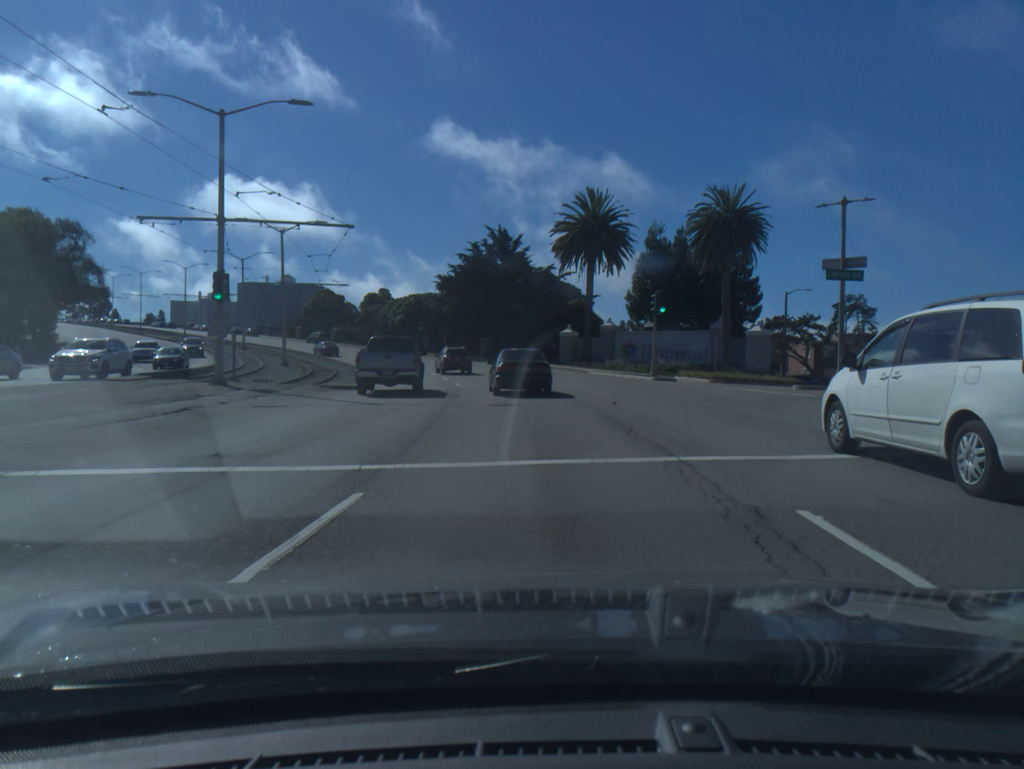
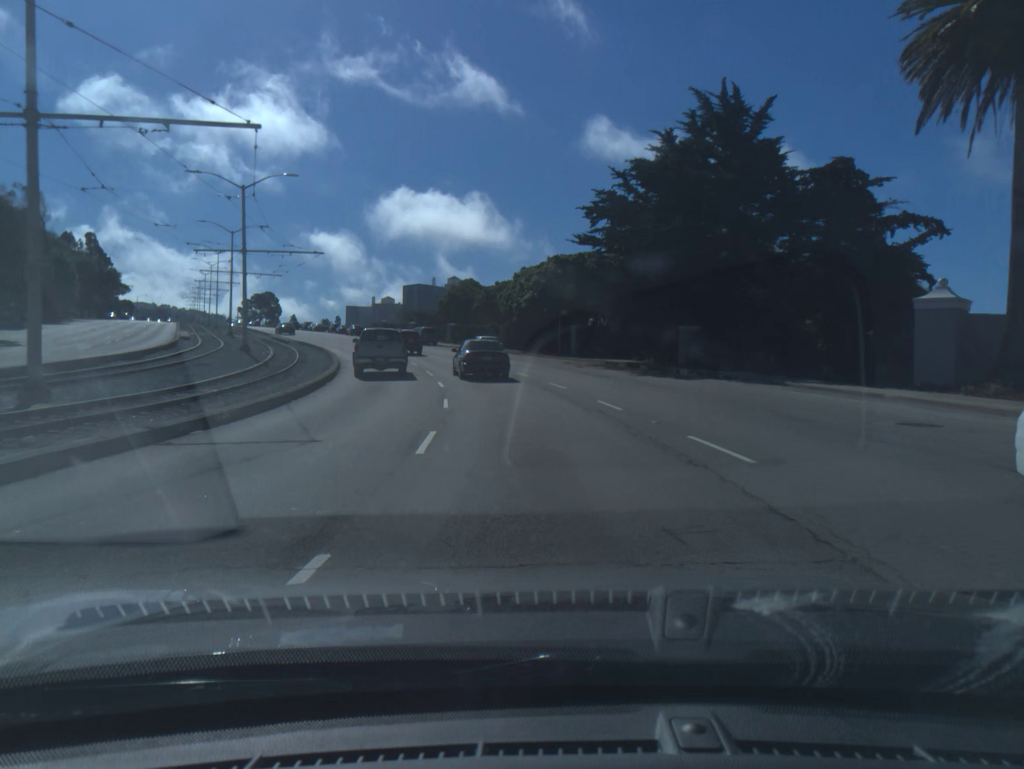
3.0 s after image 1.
(-4.2, +44.4) m; -13°
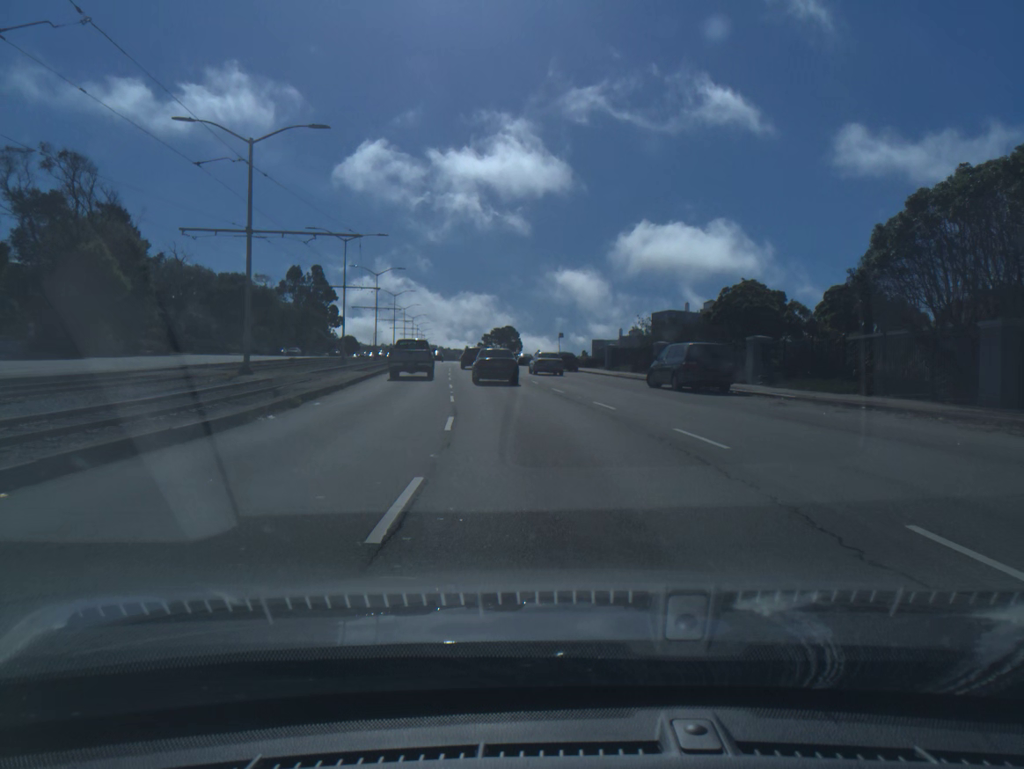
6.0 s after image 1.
(-7.5, +48.5) m; -18°
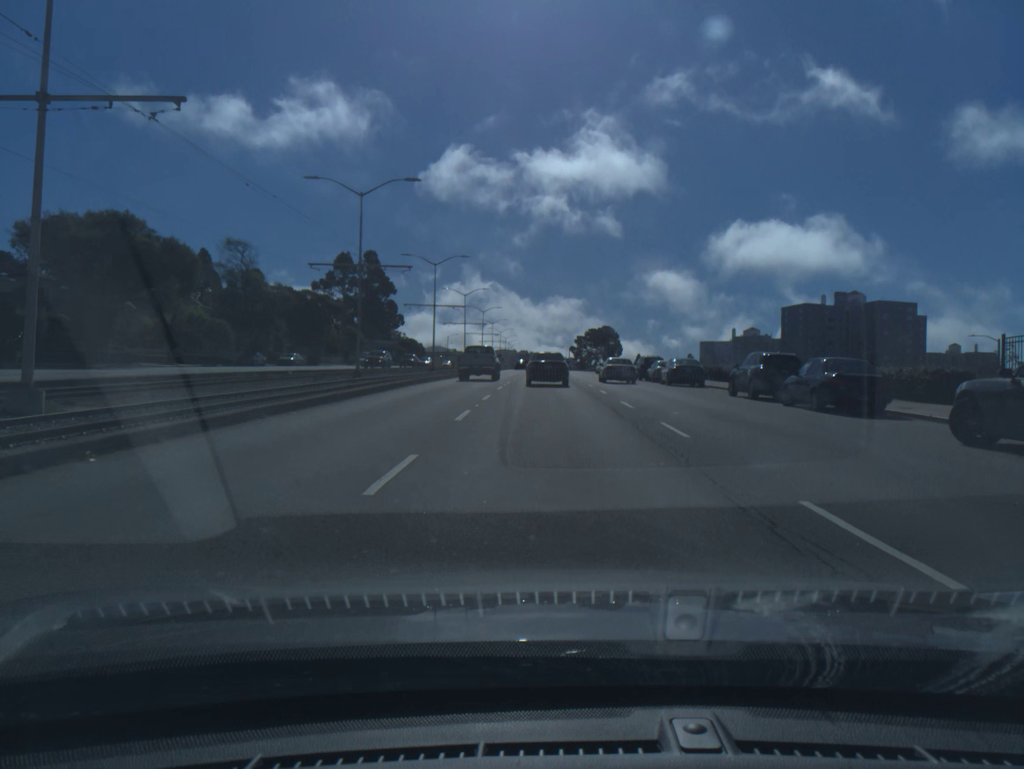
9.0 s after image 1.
(-4.1, +50.1) m; -6°
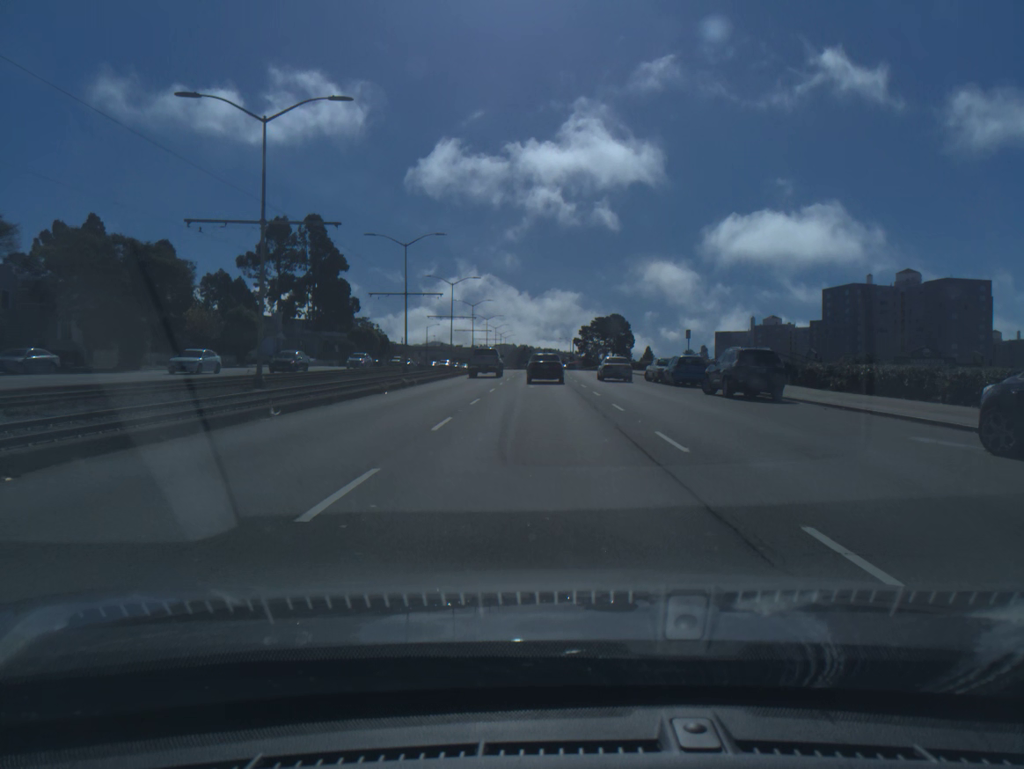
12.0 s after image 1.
(+0.2, +45.2) m; 0°
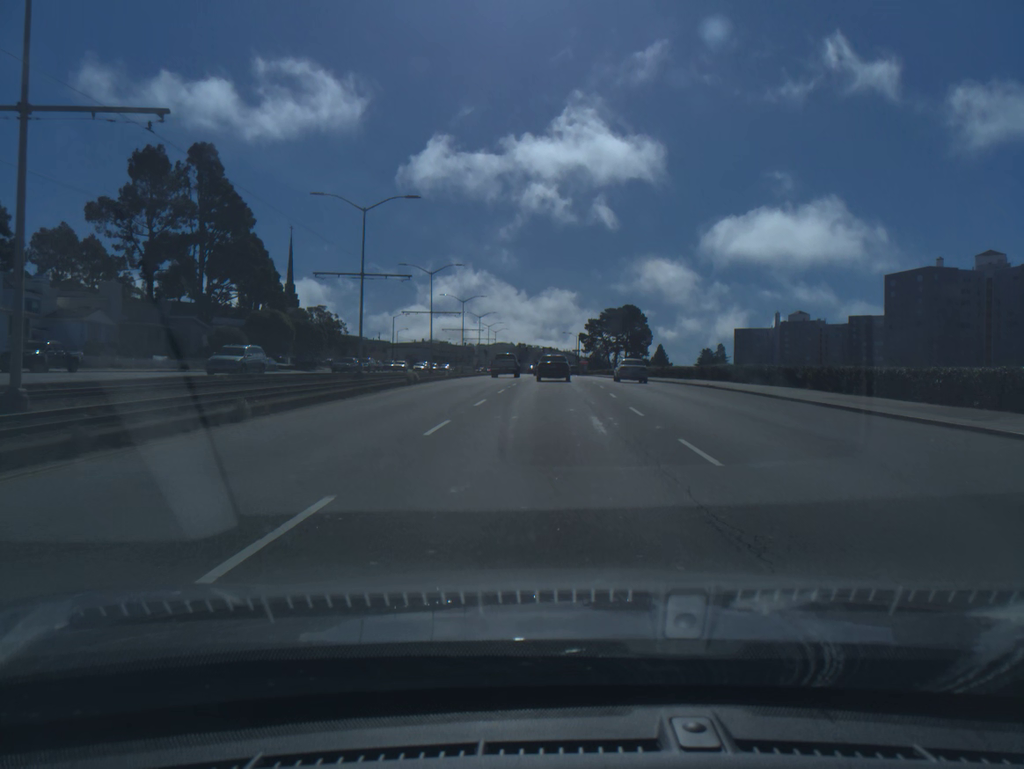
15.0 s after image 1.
(0.0, +45.7) m; 0°
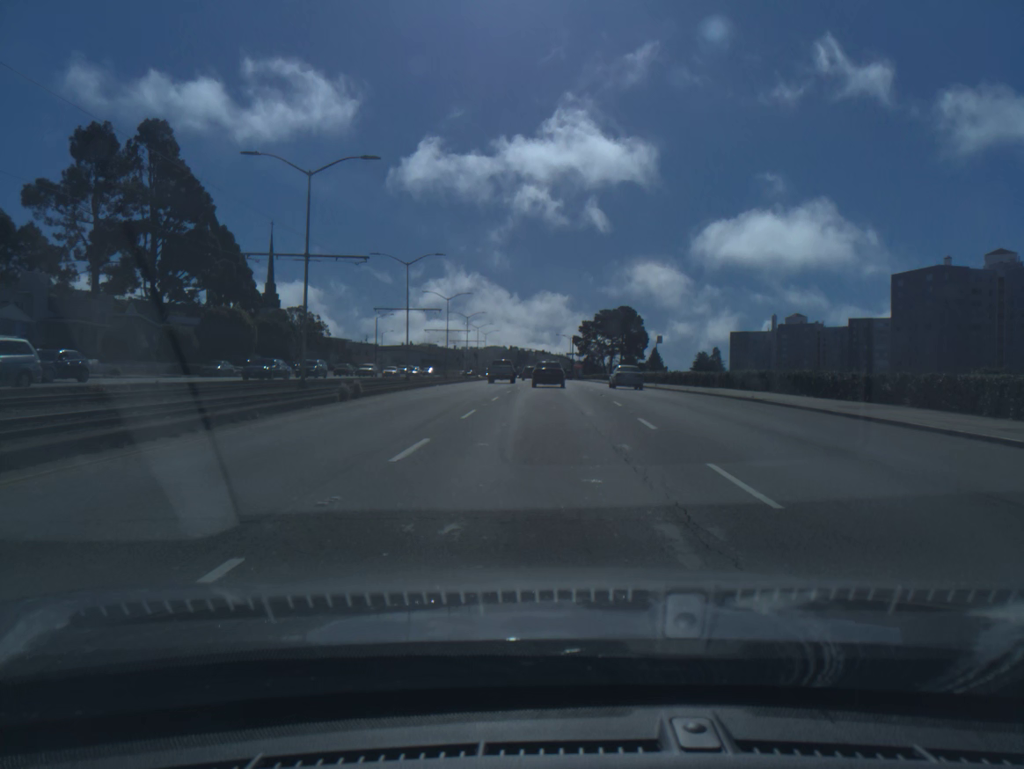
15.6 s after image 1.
(0.0, +9.6) m; +1°
